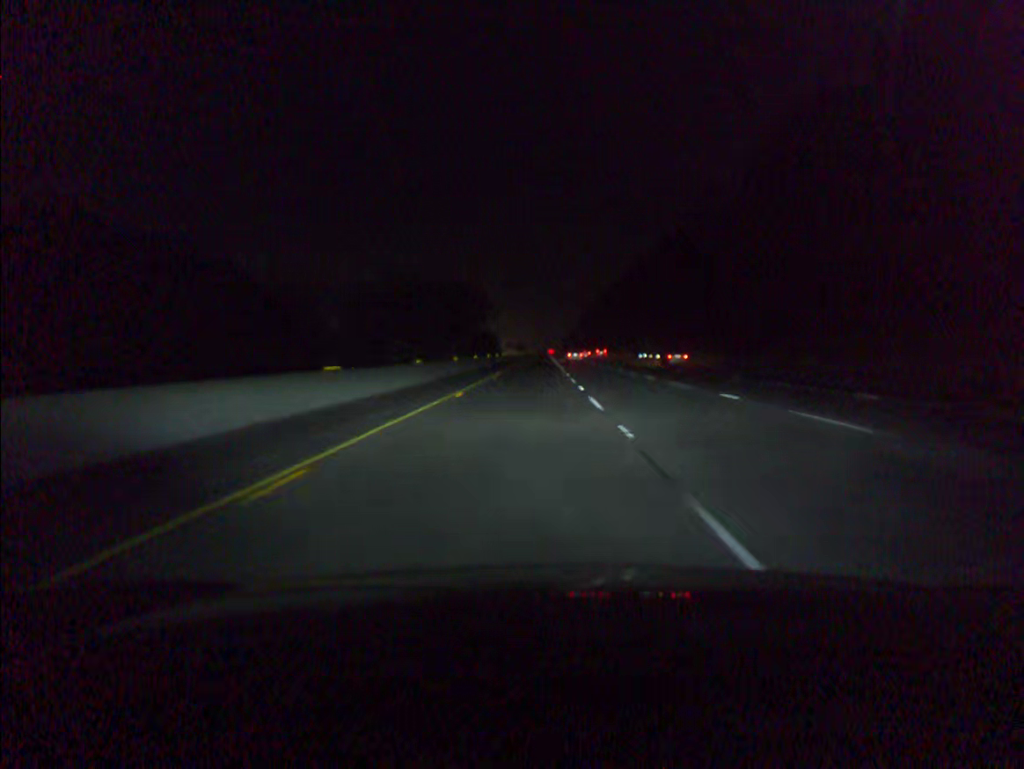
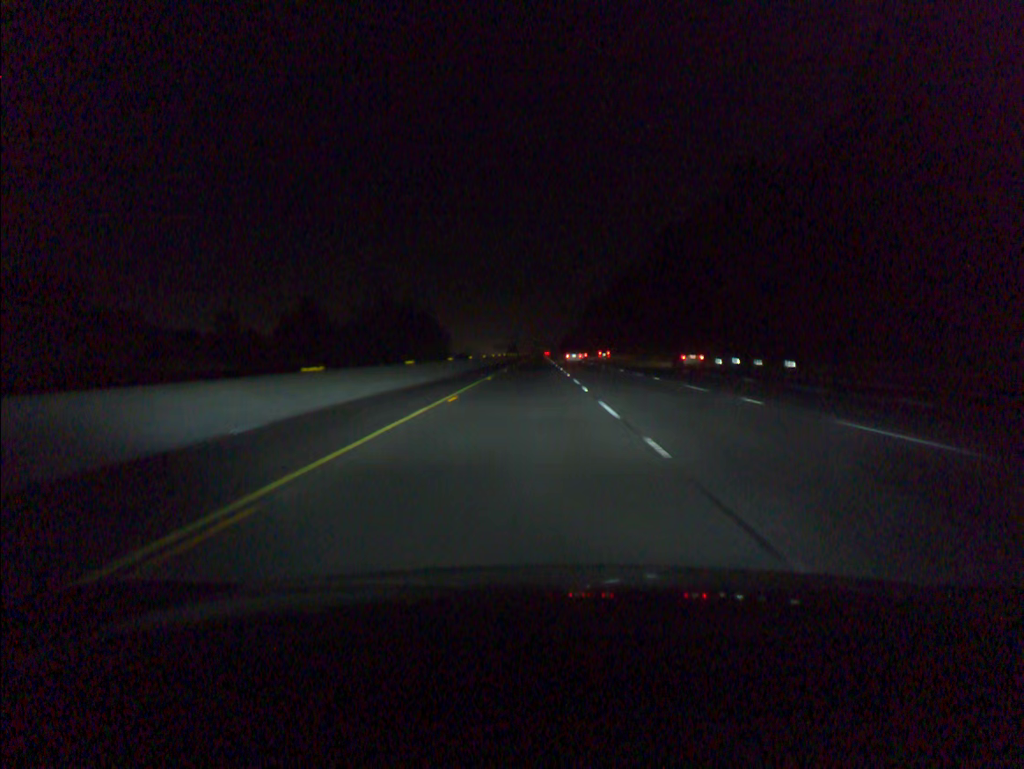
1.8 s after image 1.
(0.0, +60.5) m; 0°
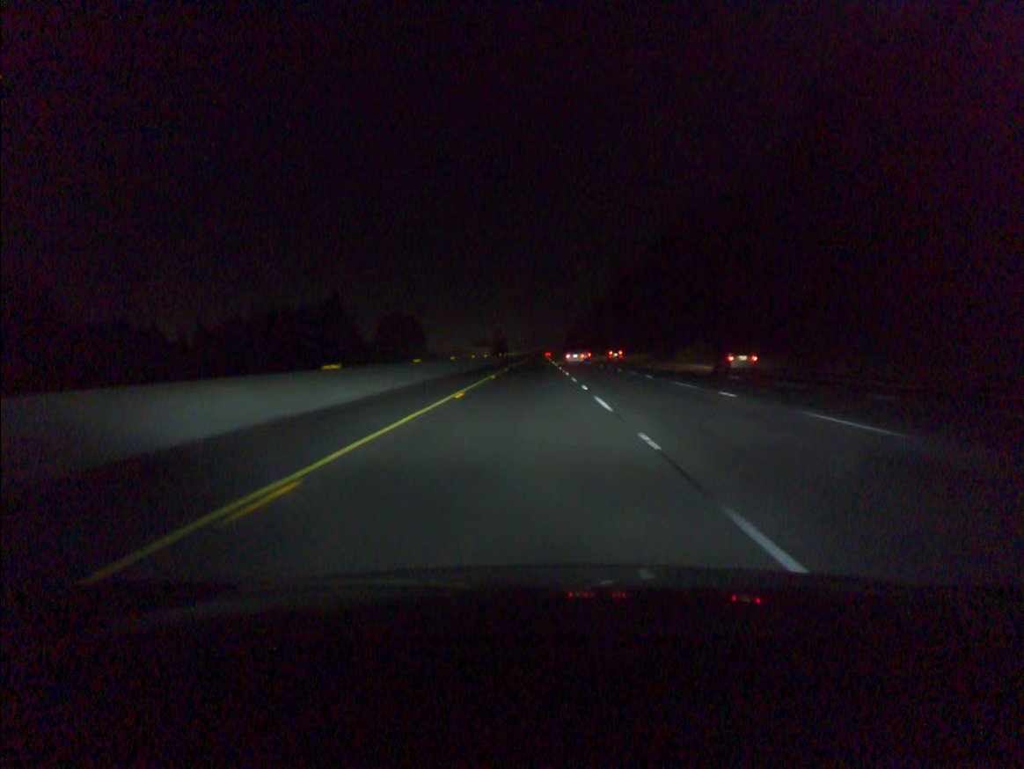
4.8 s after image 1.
(-0.2, +100.7) m; 0°
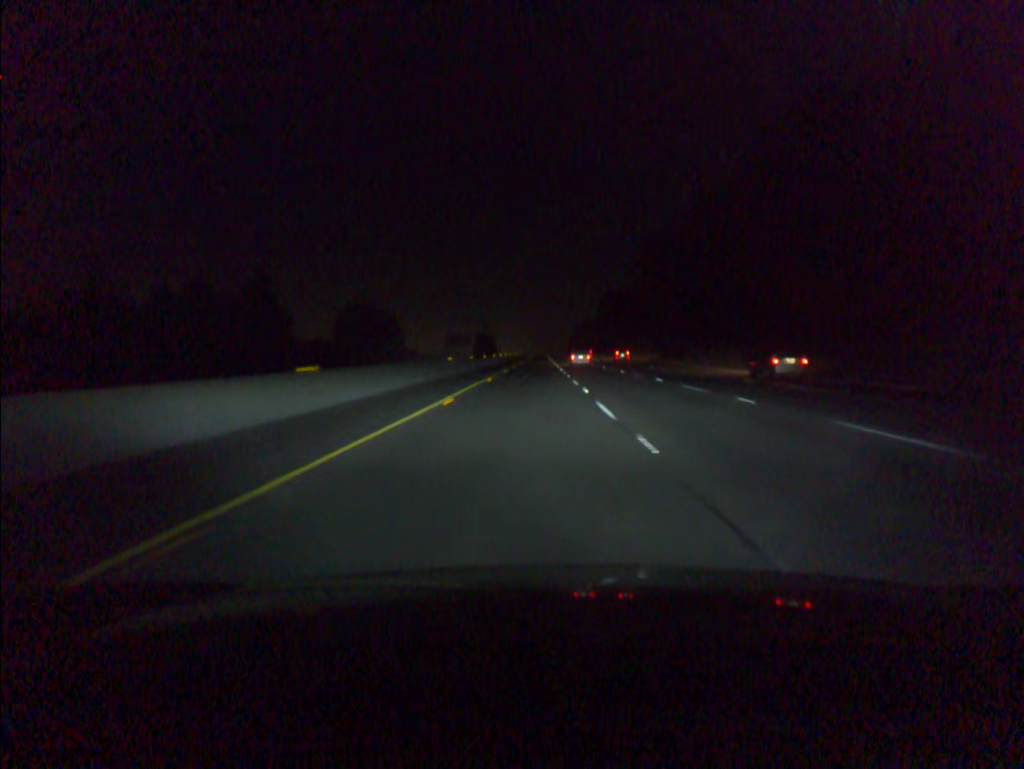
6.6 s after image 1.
(-0.1, +60.4) m; 0°
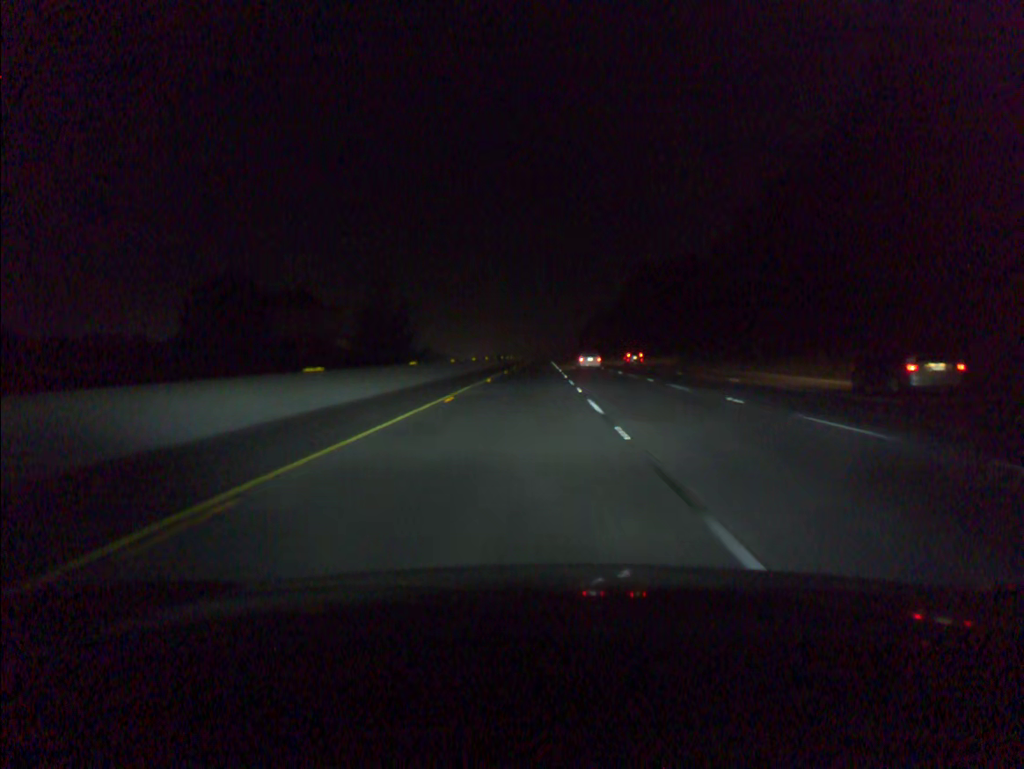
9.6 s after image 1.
(+0.1, +100.9) m; 0°
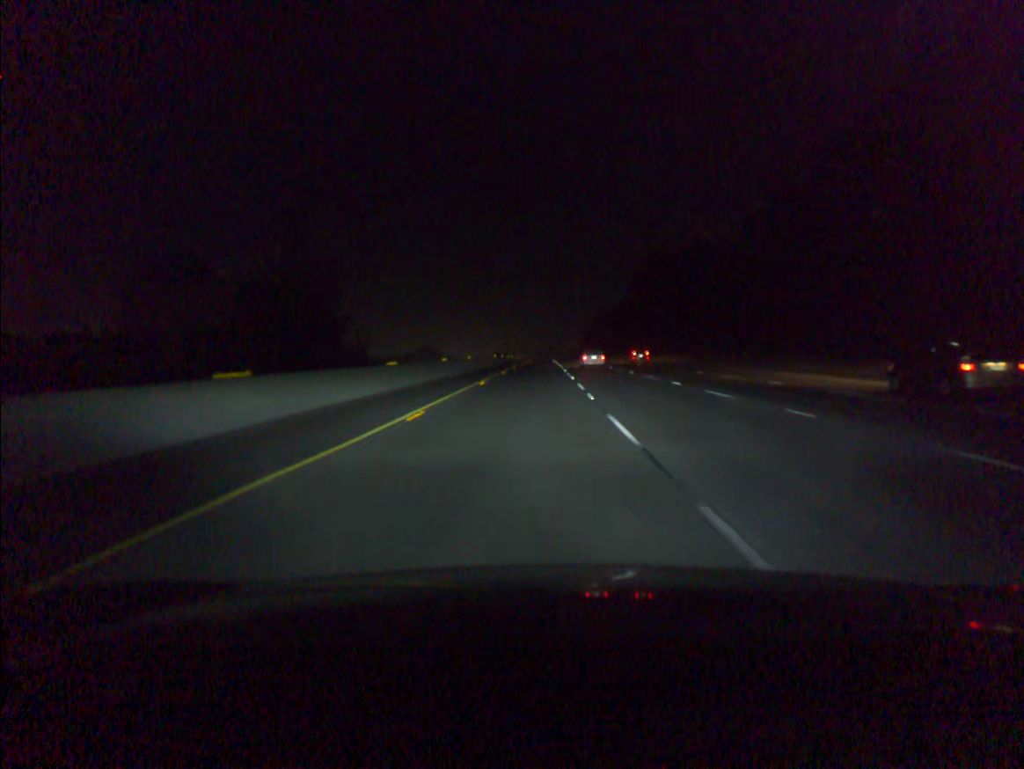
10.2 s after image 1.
(0.0, +20.2) m; 0°
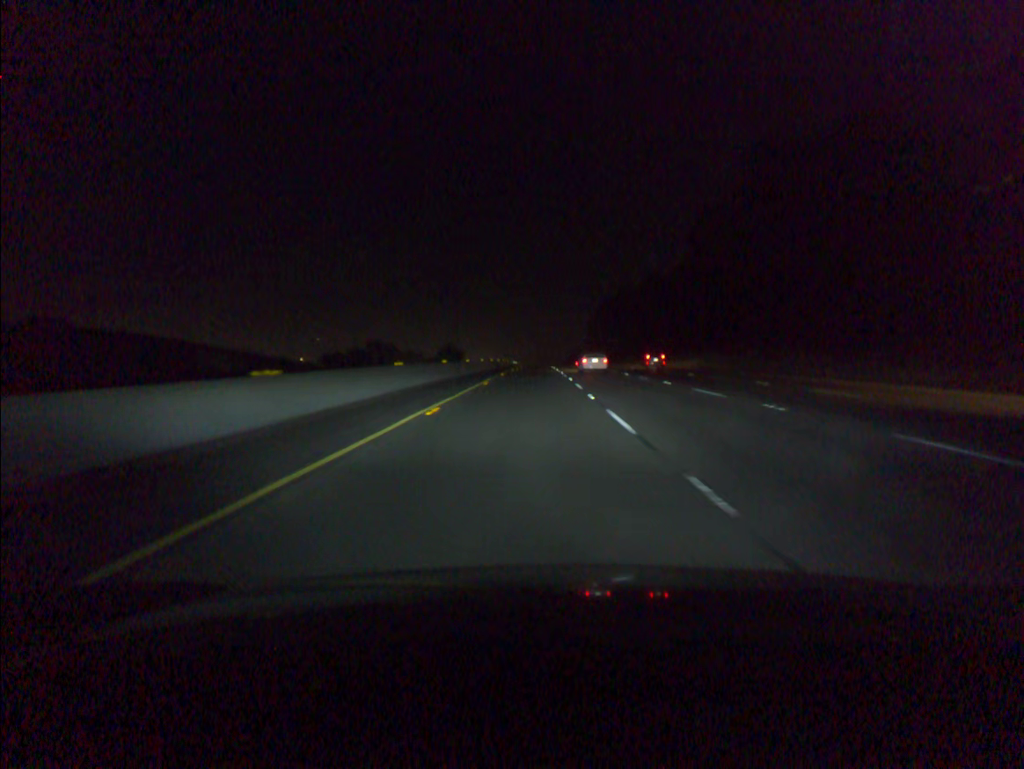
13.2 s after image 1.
(+0.1, +100.6) m; 0°
